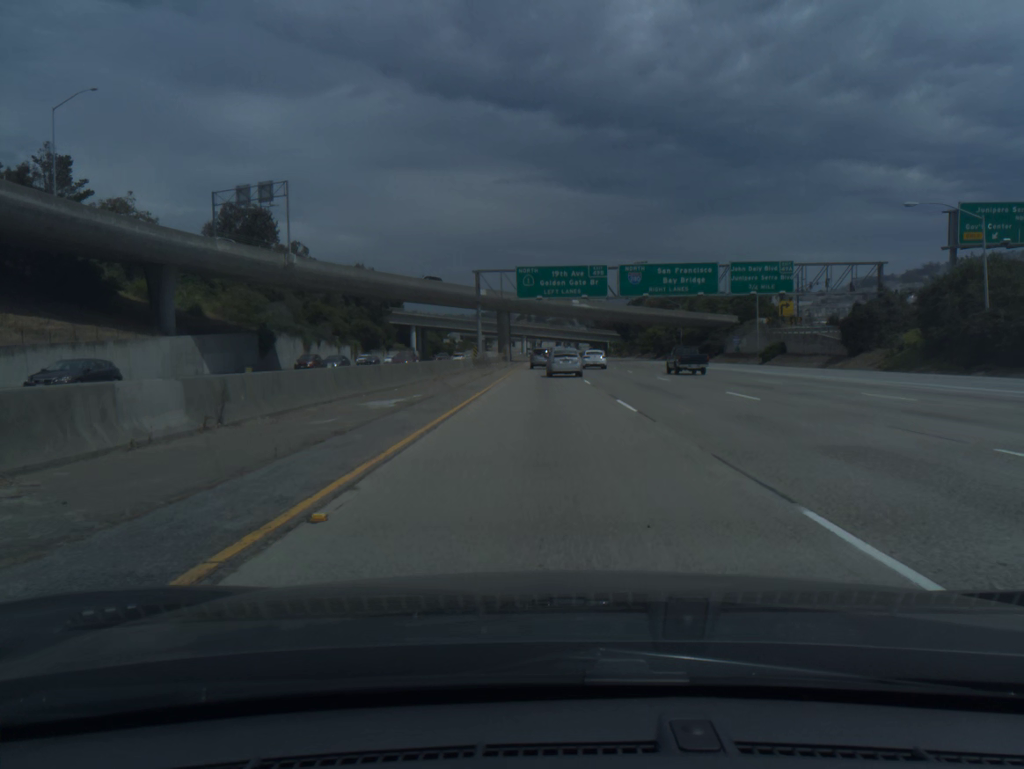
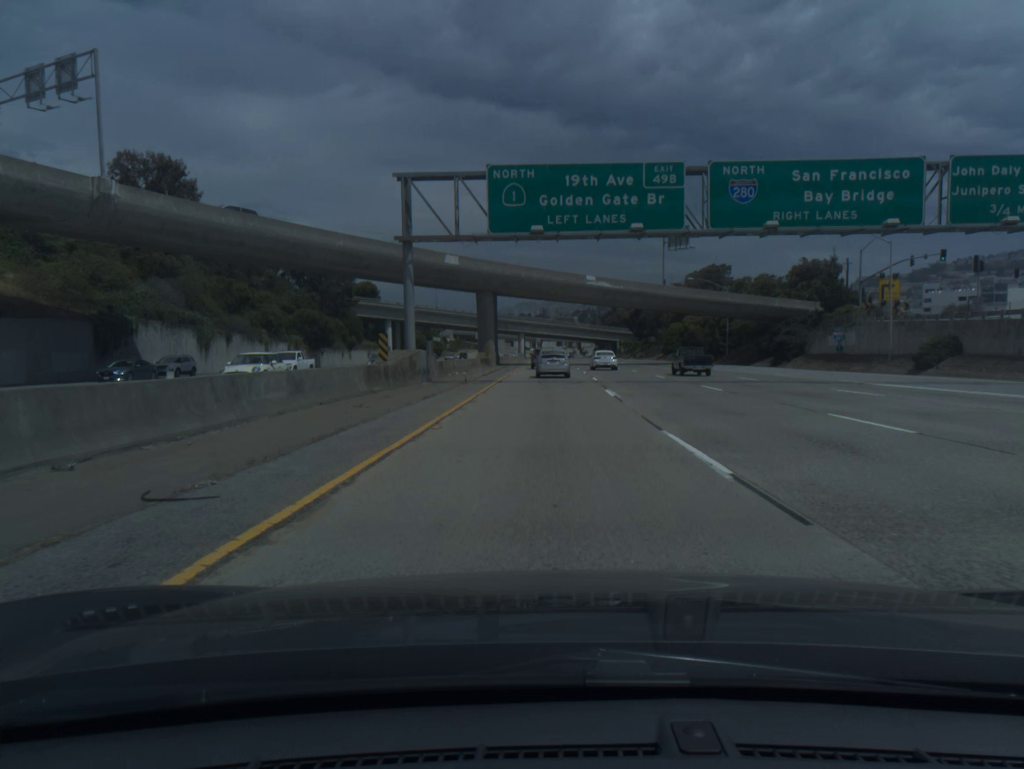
(0.0, +37.1) m; 0°
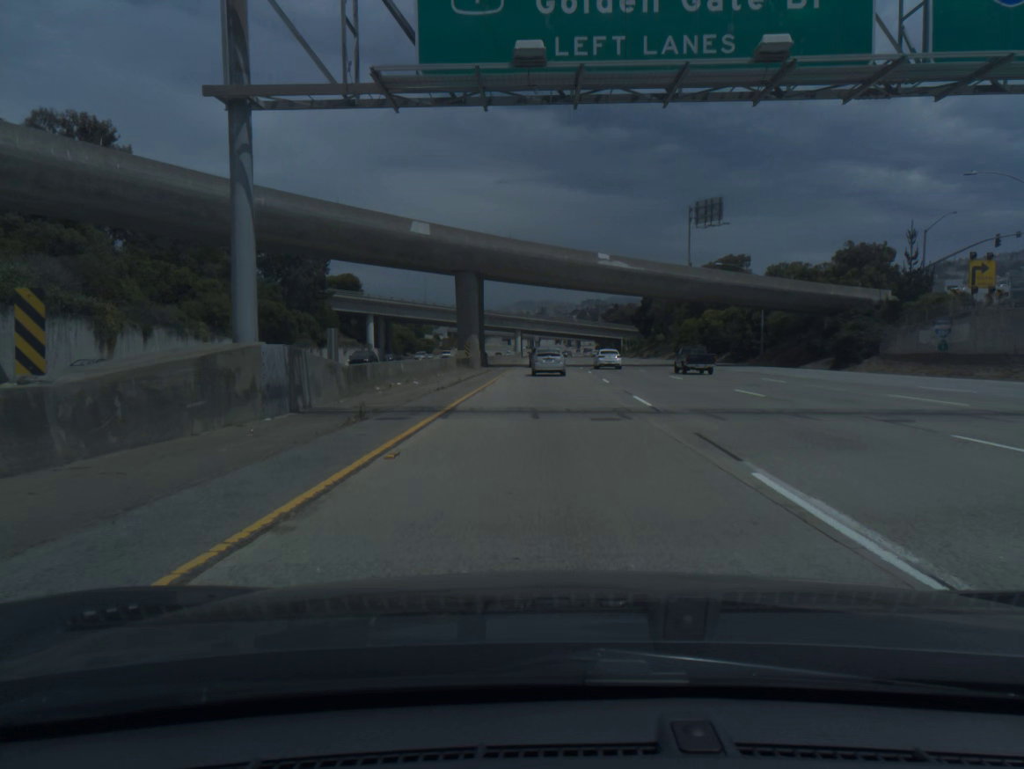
(0.0, +18.3) m; 0°
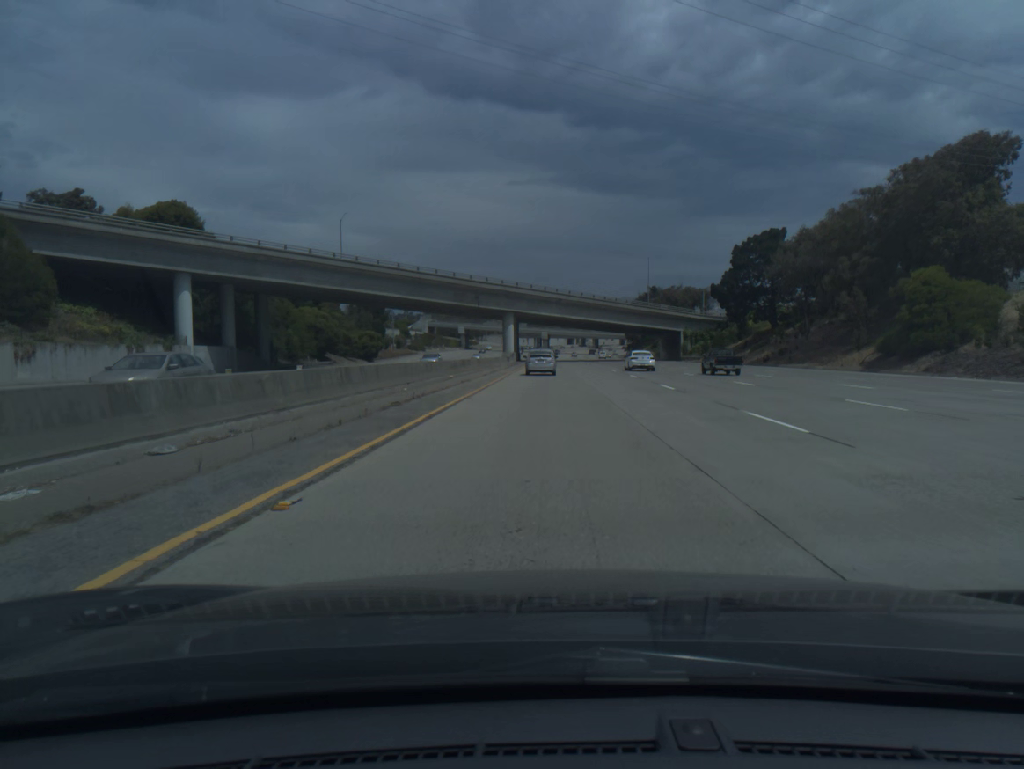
(+0.1, +90.4) m; -1°
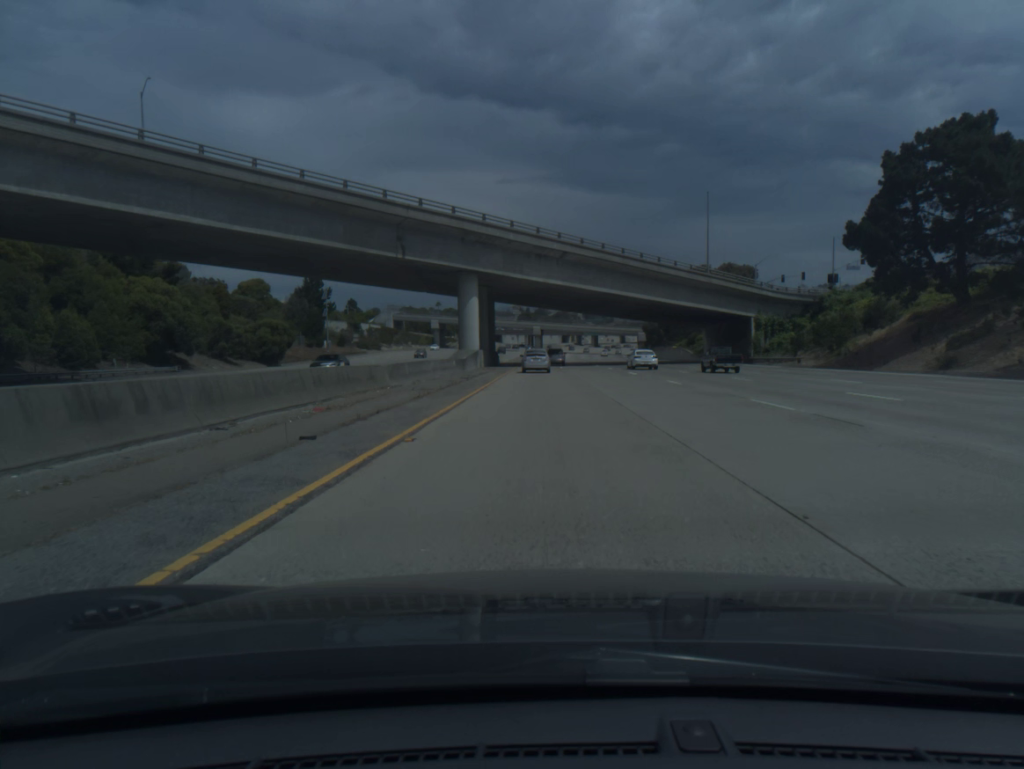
(+0.2, +54.0) m; +1°
